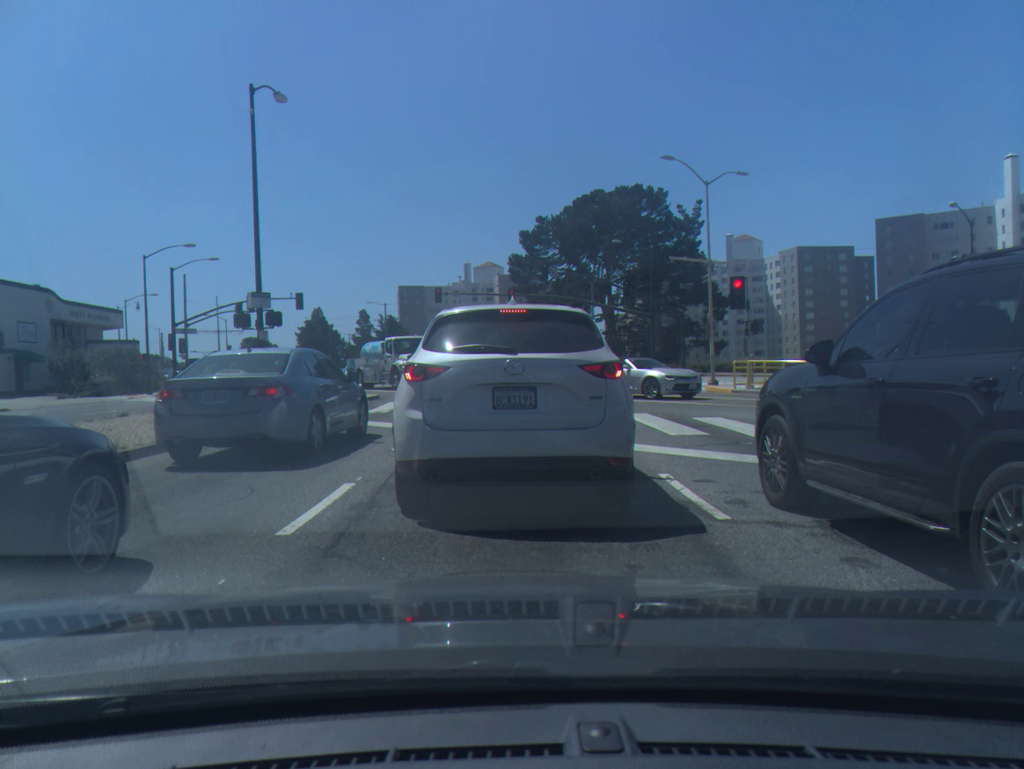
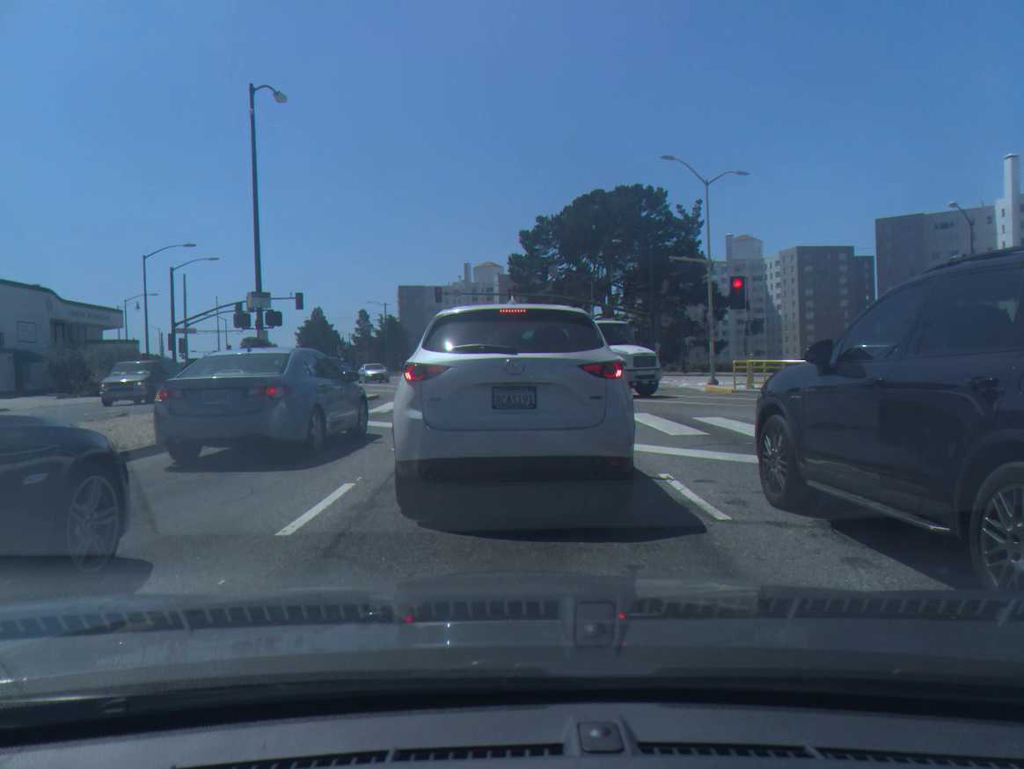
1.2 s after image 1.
(0.0, 0.0) m; 0°
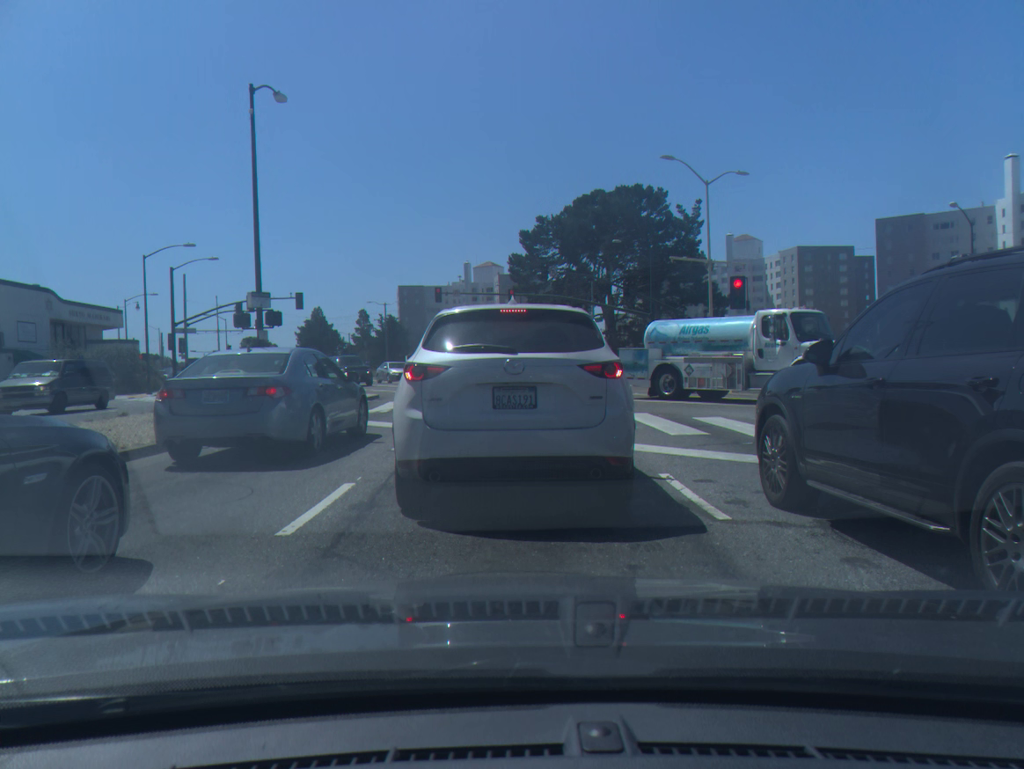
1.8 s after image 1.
(0.0, 0.0) m; 0°
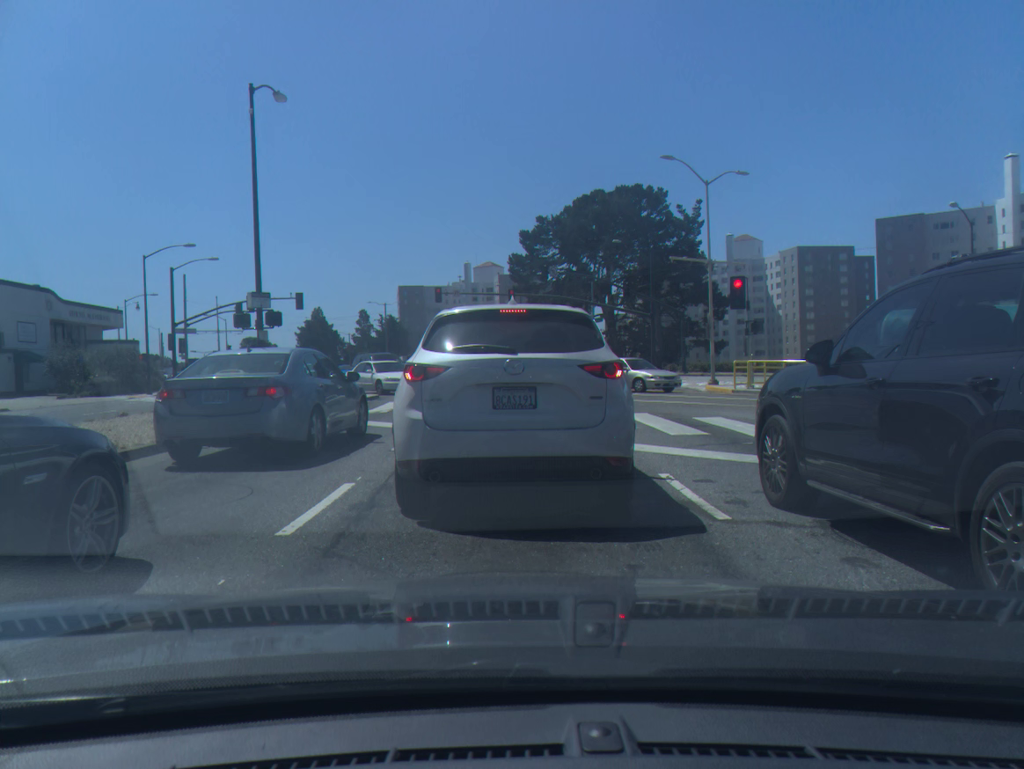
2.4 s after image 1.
(0.0, 0.0) m; 0°
